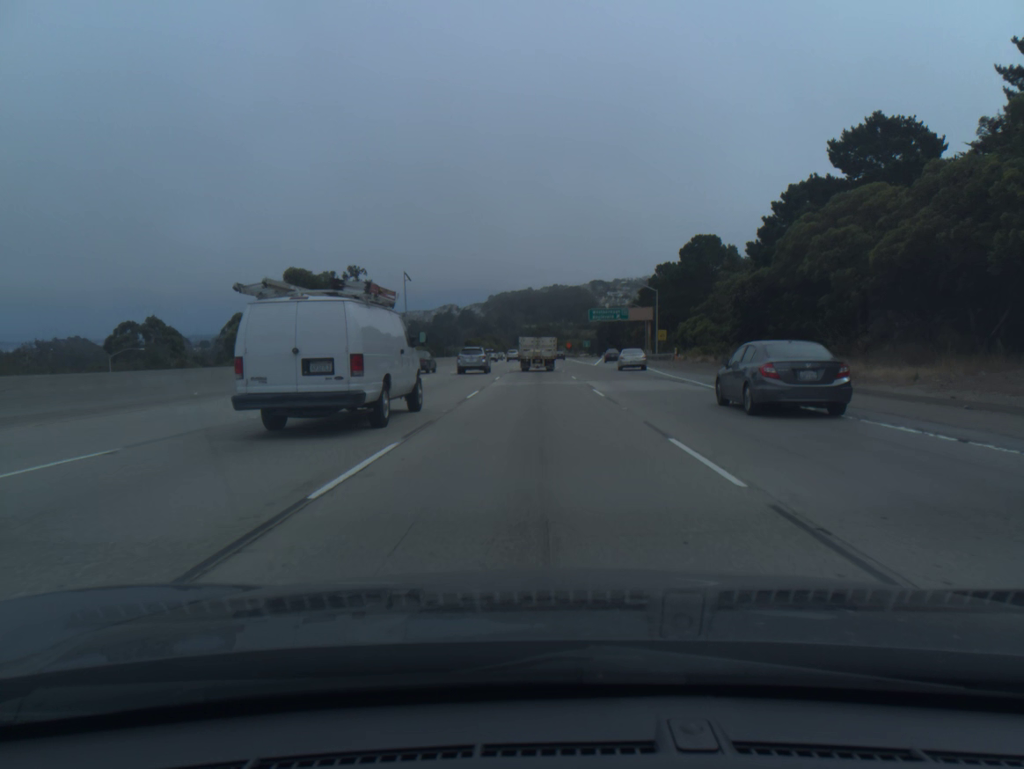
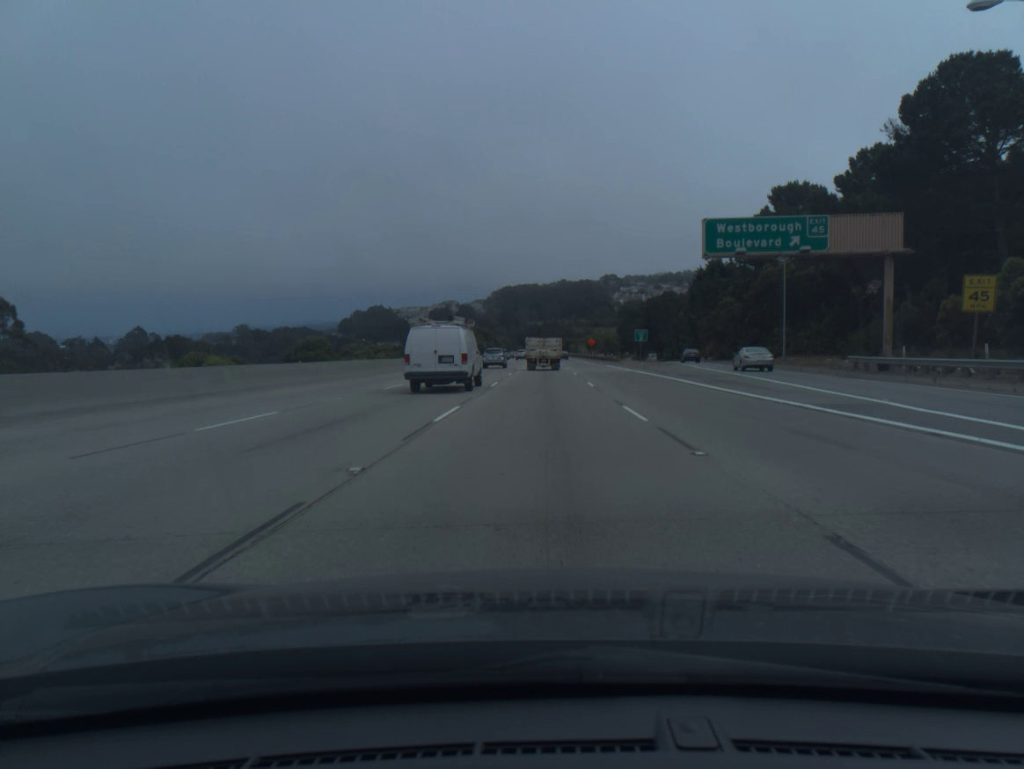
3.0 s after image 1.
(-0.4, +80.8) m; 0°
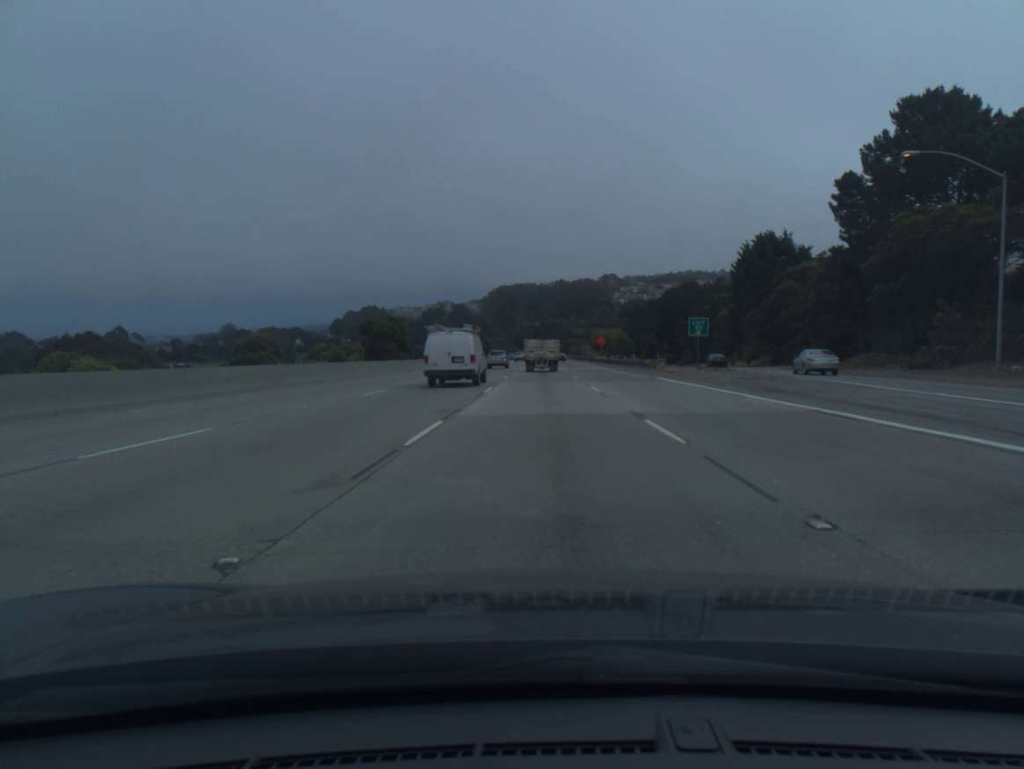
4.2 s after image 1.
(0.0, +32.5) m; 0°
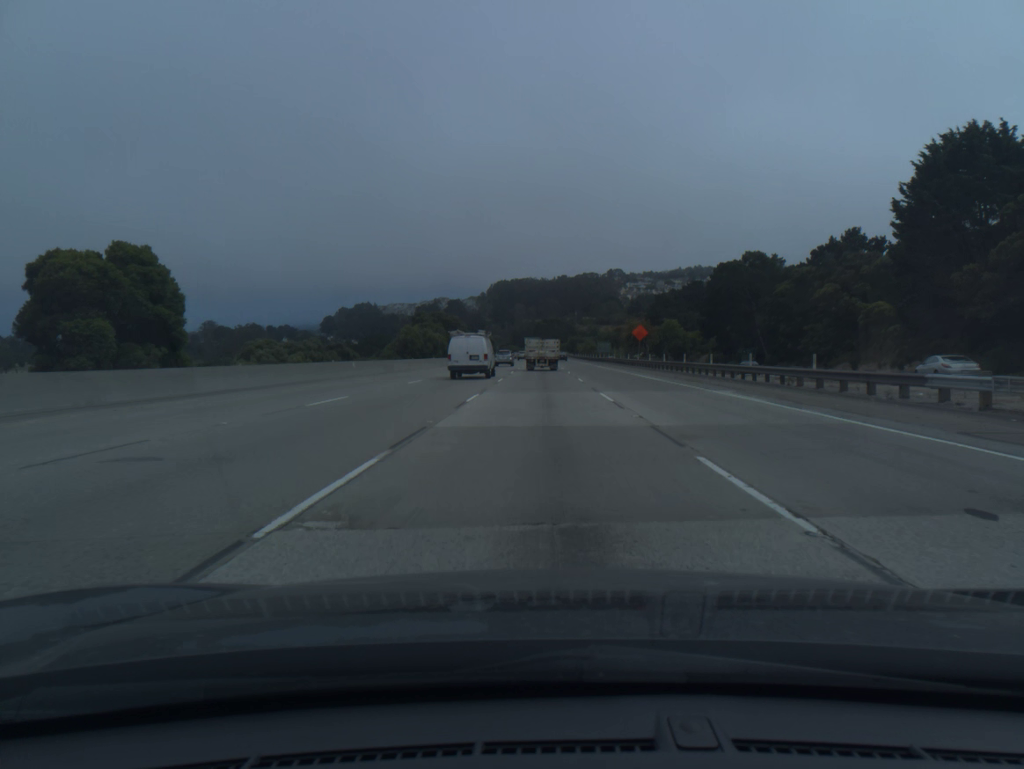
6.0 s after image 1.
(0.0, +49.0) m; 0°
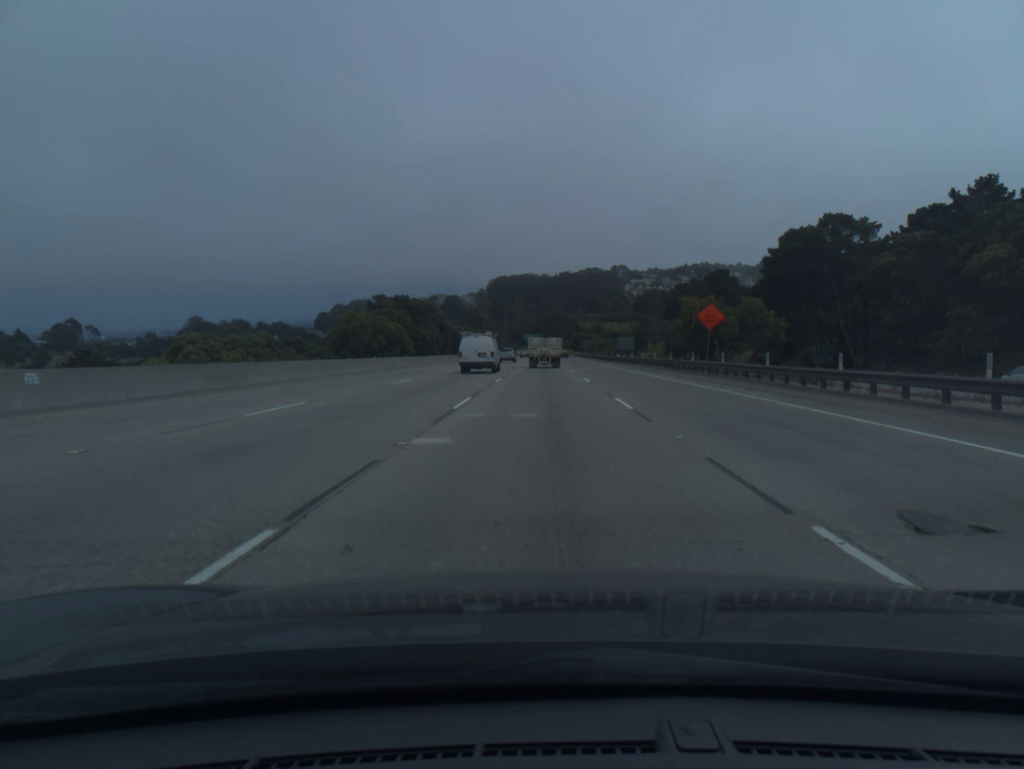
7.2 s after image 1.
(-0.1, +32.8) m; 0°
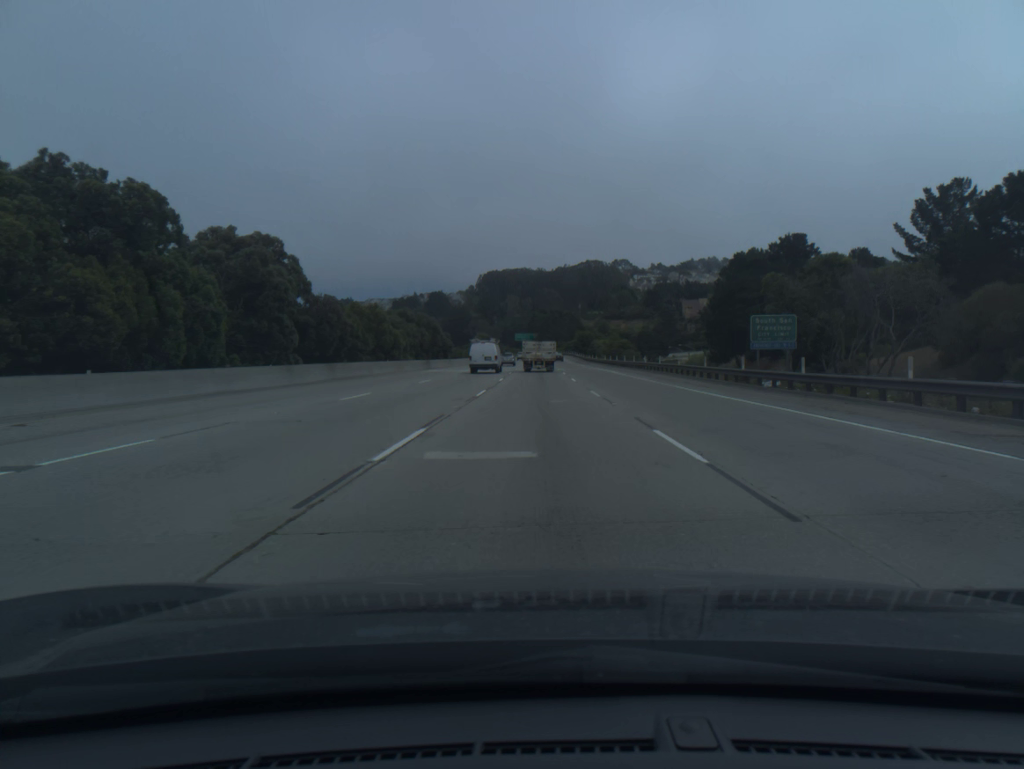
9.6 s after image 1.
(+0.2, +65.7) m; 0°
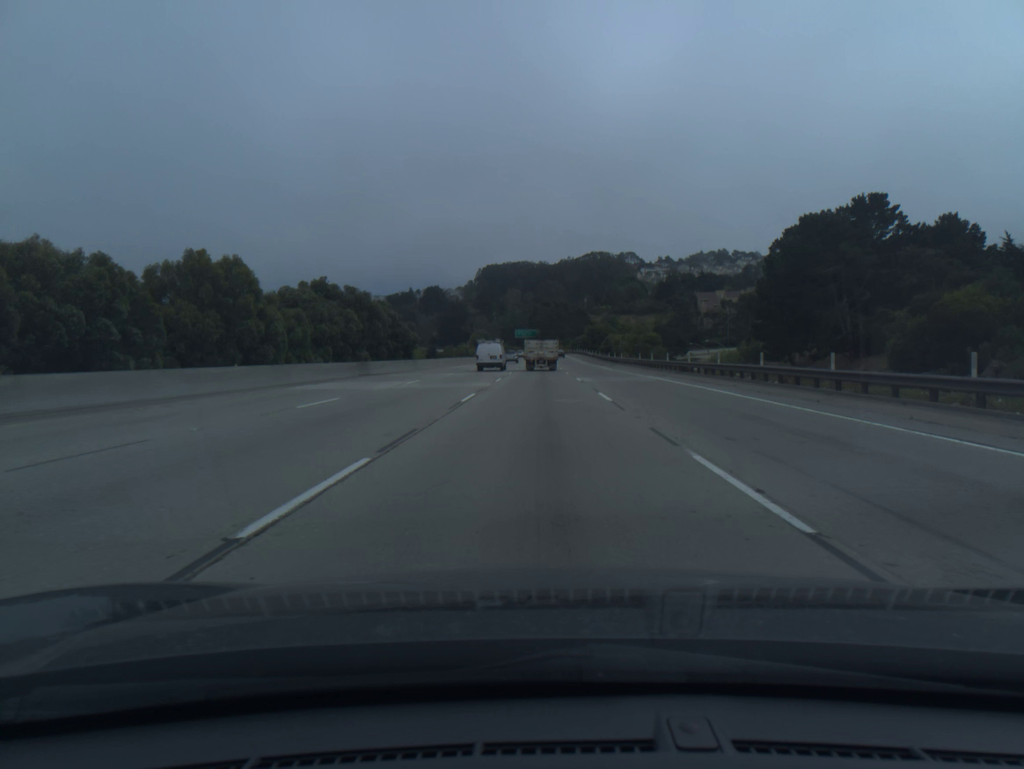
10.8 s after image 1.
(0.0, +33.0) m; 0°
